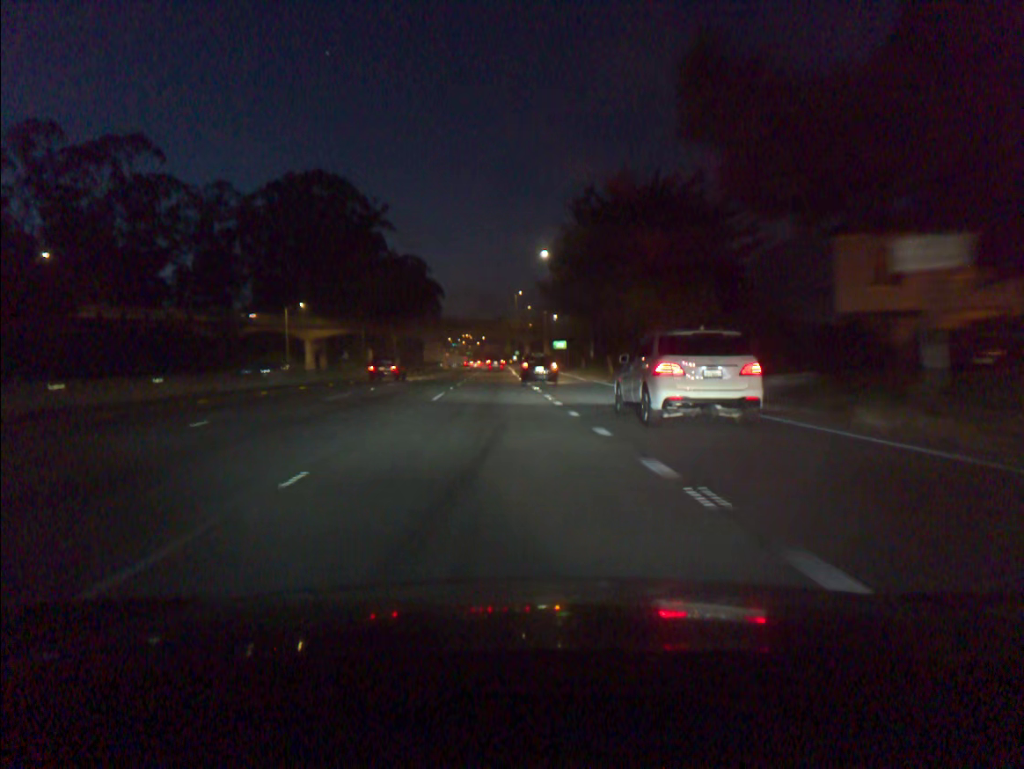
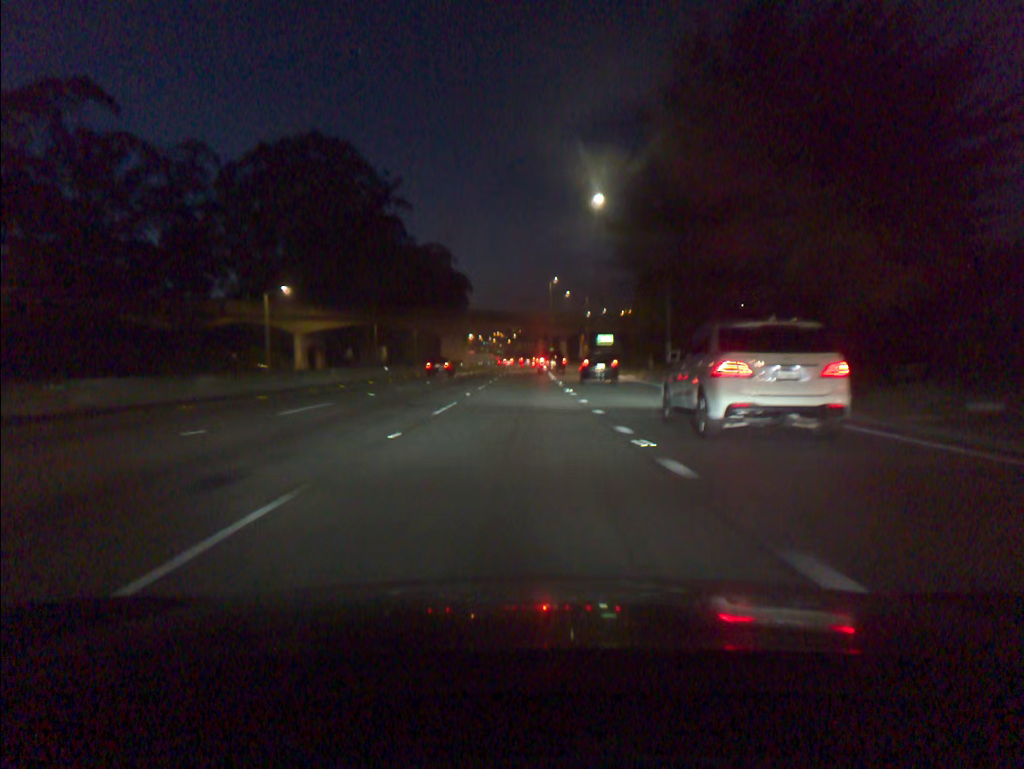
(-0.5, +22.6) m; -2°
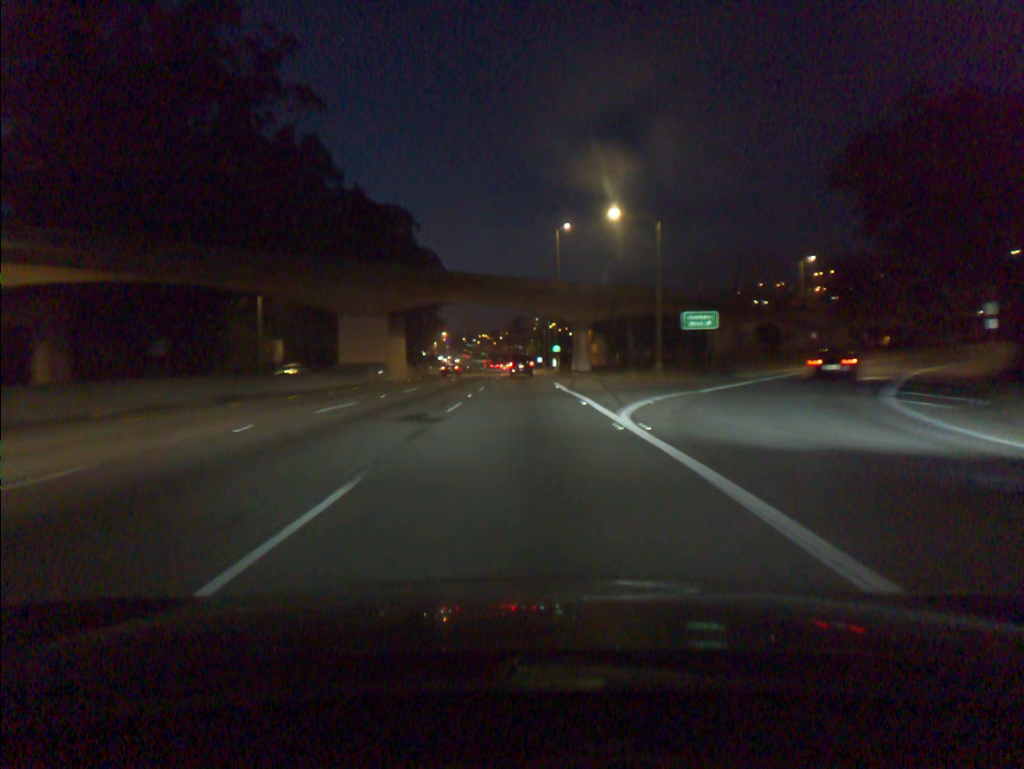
(+0.4, +57.5) m; +1°
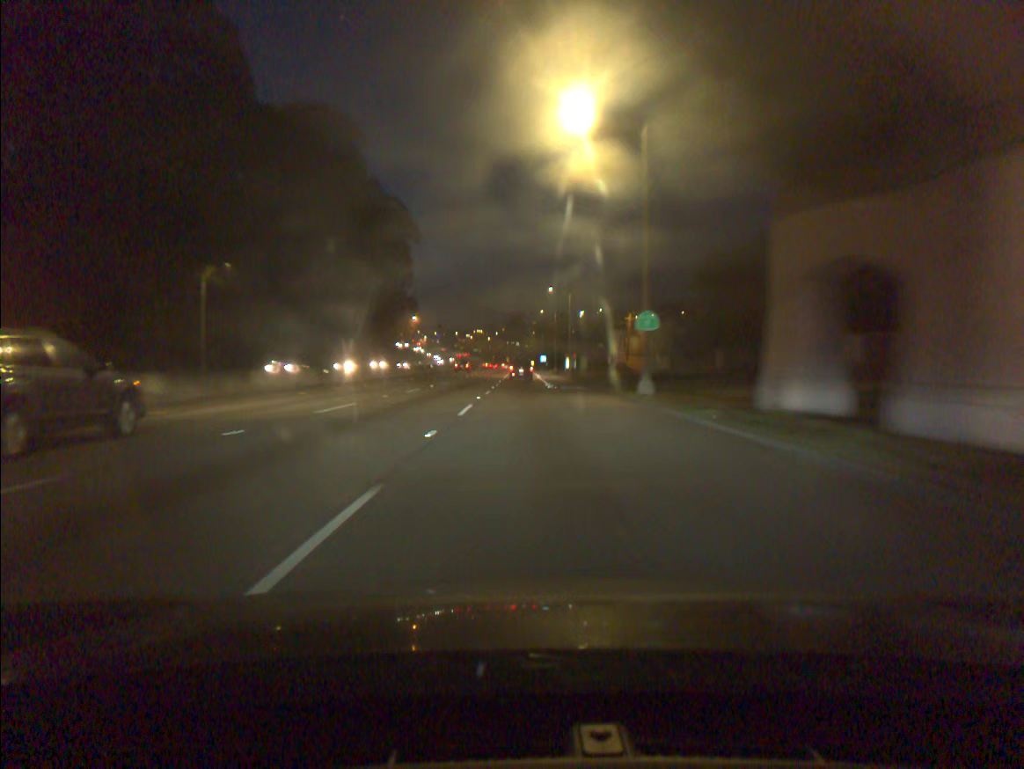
(-0.3, +60.1) m; 0°
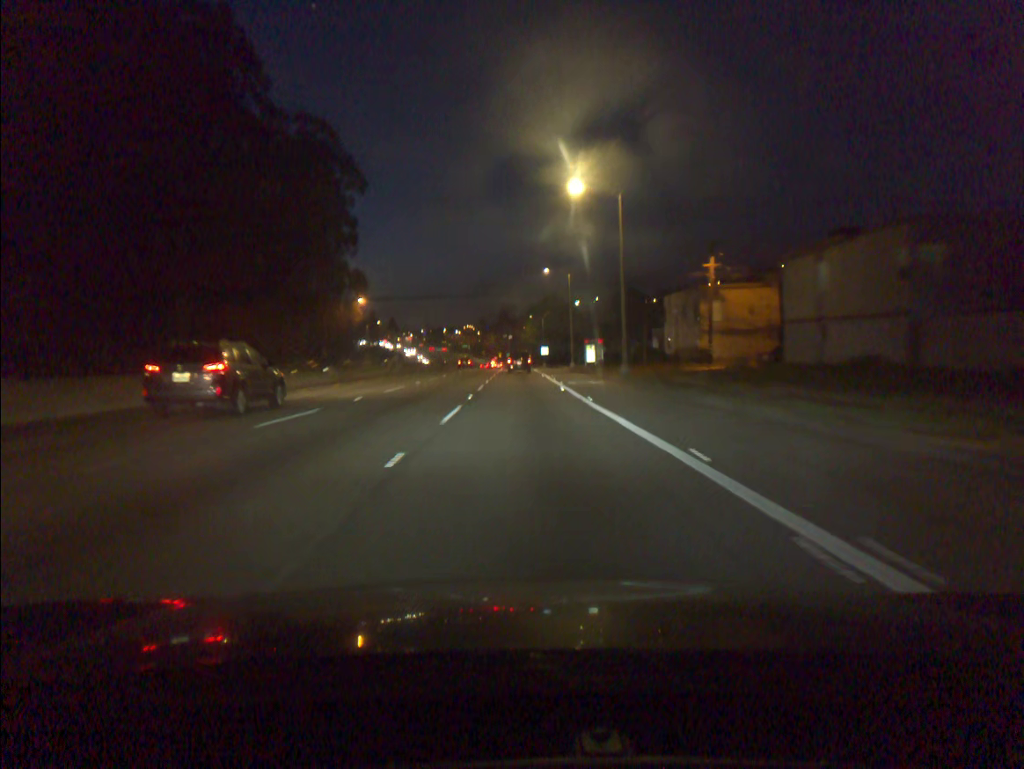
(+0.1, +47.9) m; +1°
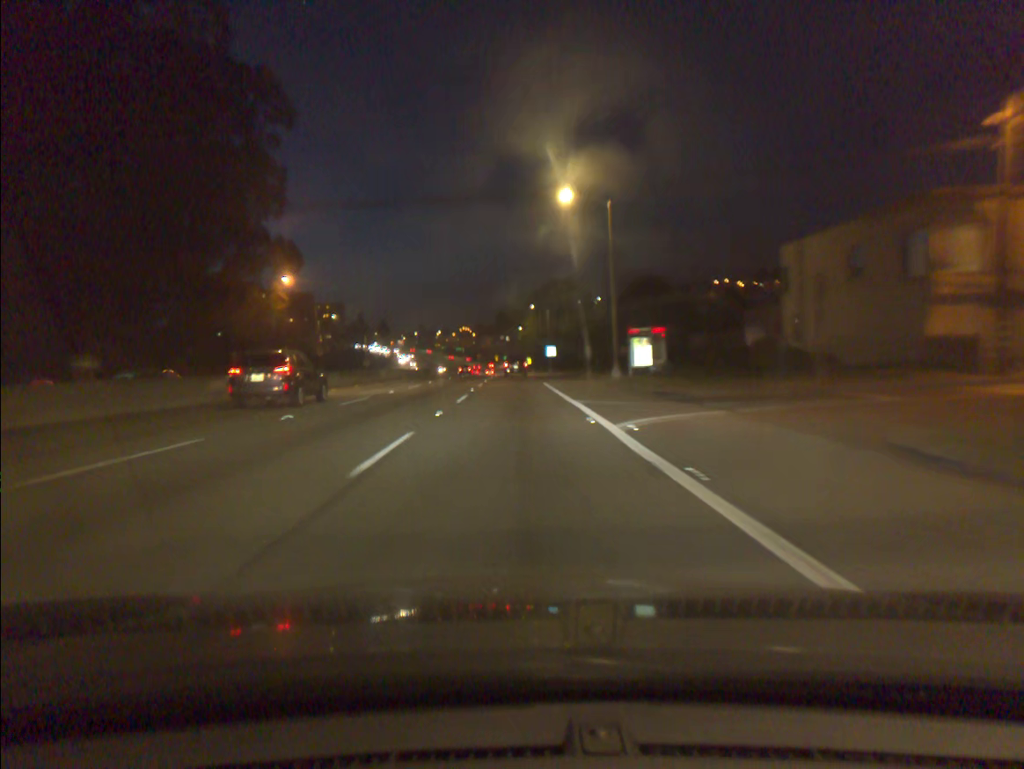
(+0.2, +35.7) m; 0°
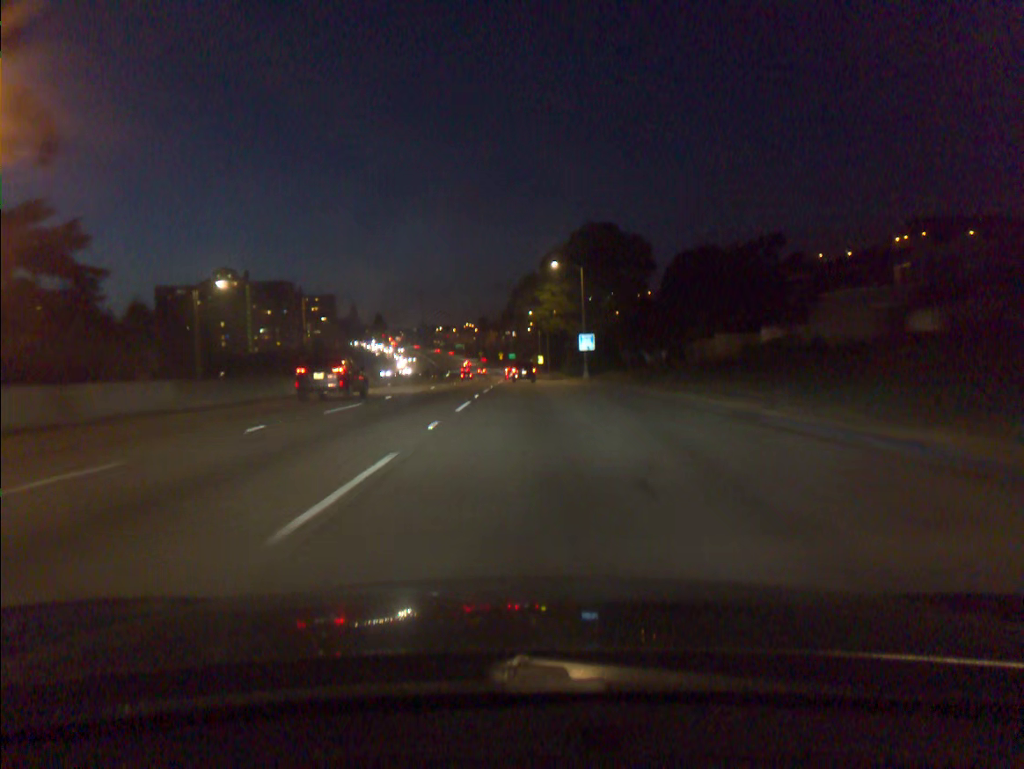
(-0.5, +47.4) m; -1°
